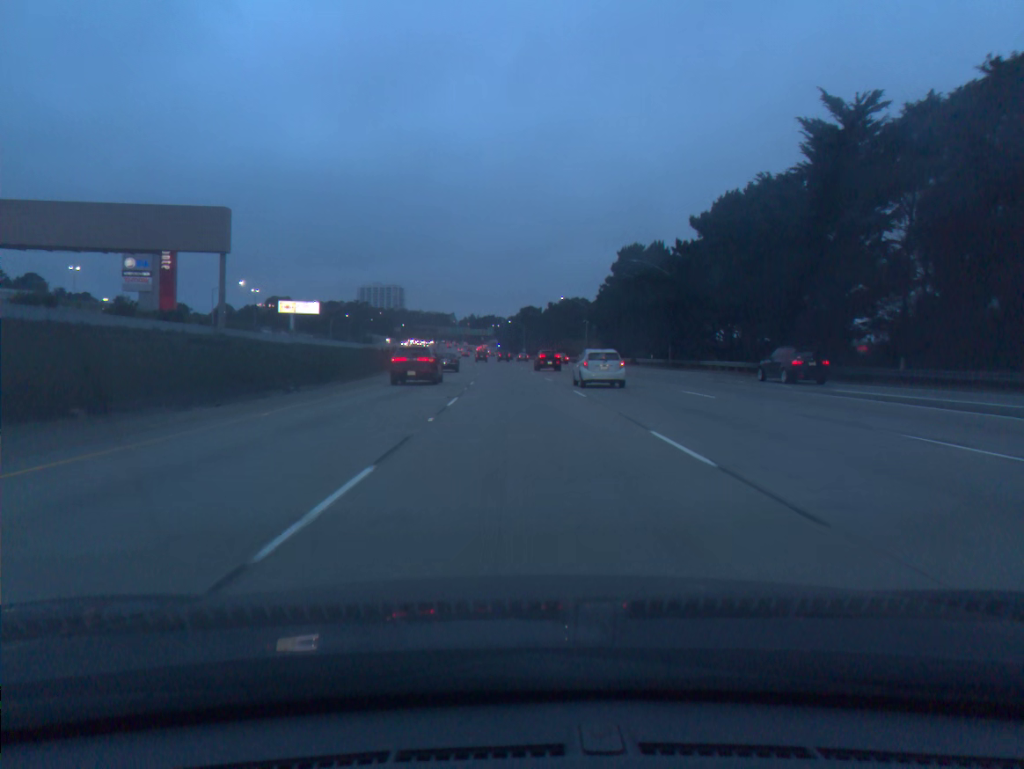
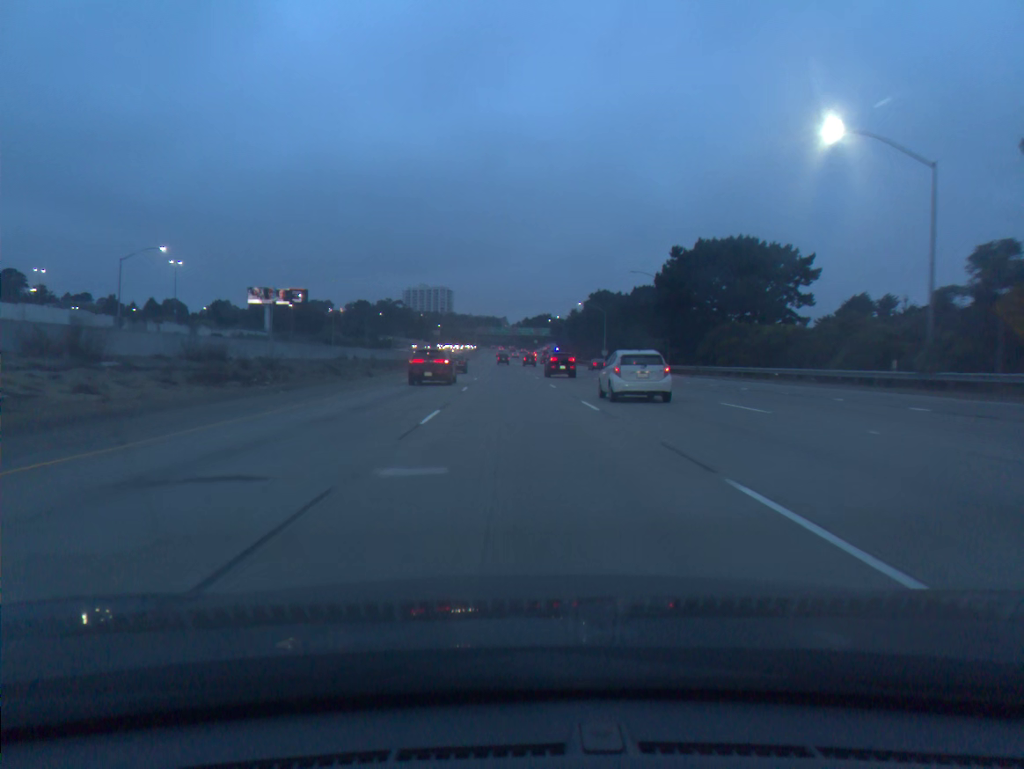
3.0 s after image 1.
(-3.3, +92.6) m; -4°
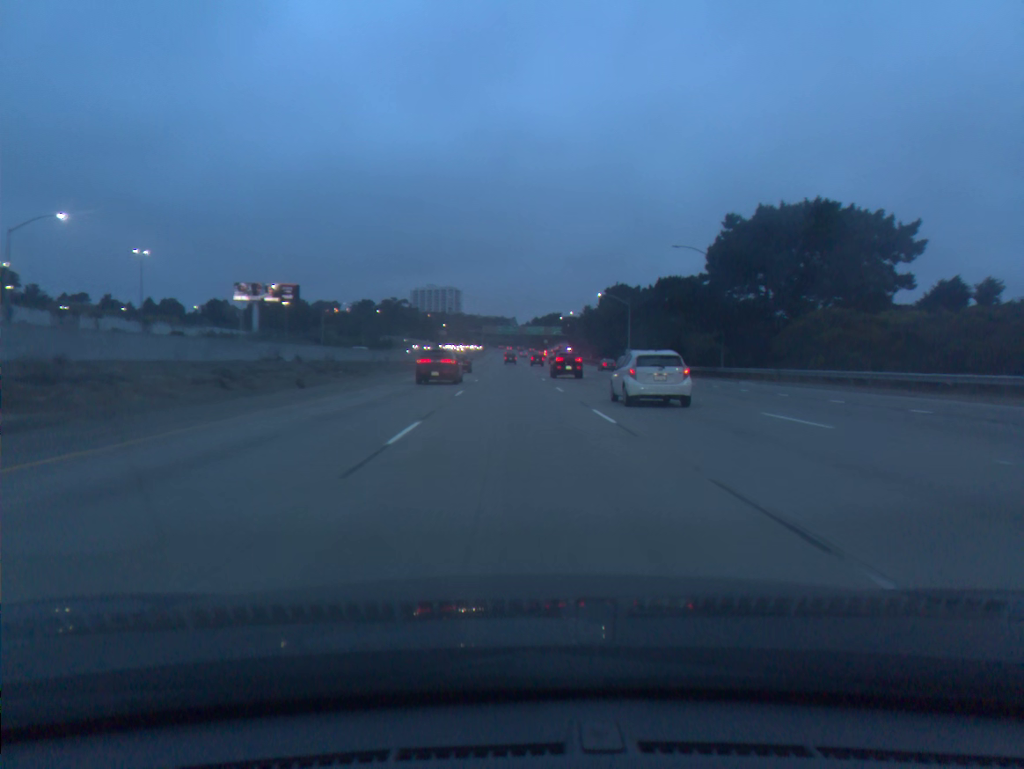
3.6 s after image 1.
(-0.1, +18.2) m; -1°
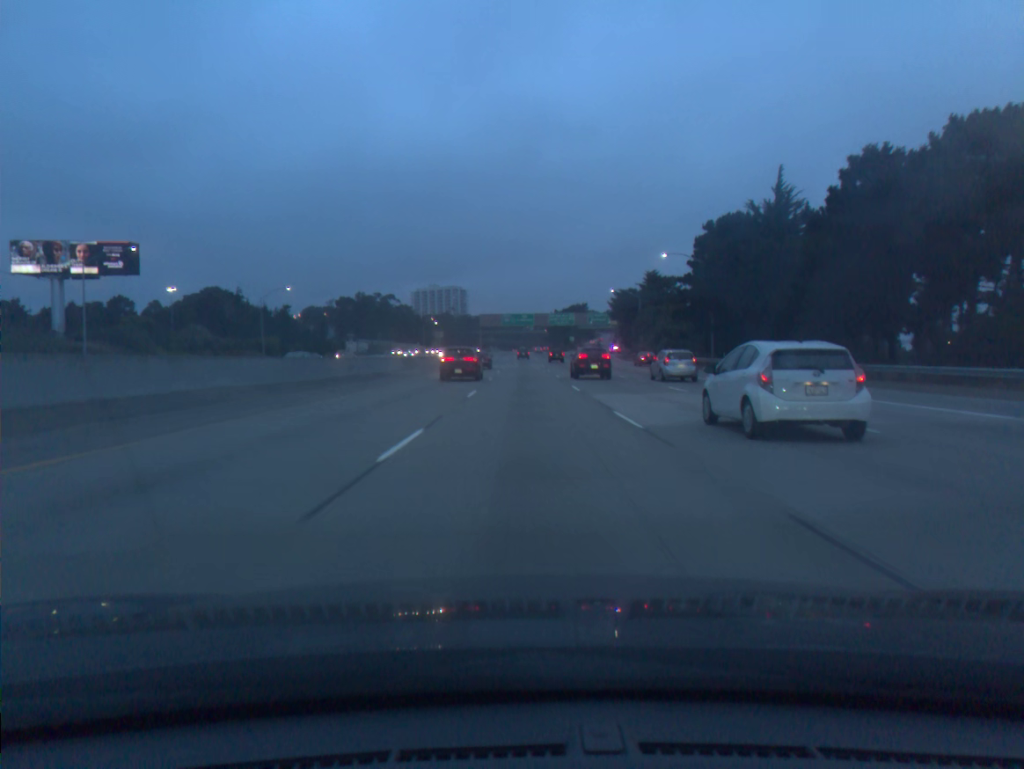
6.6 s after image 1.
(-1.1, +89.1) m; -1°
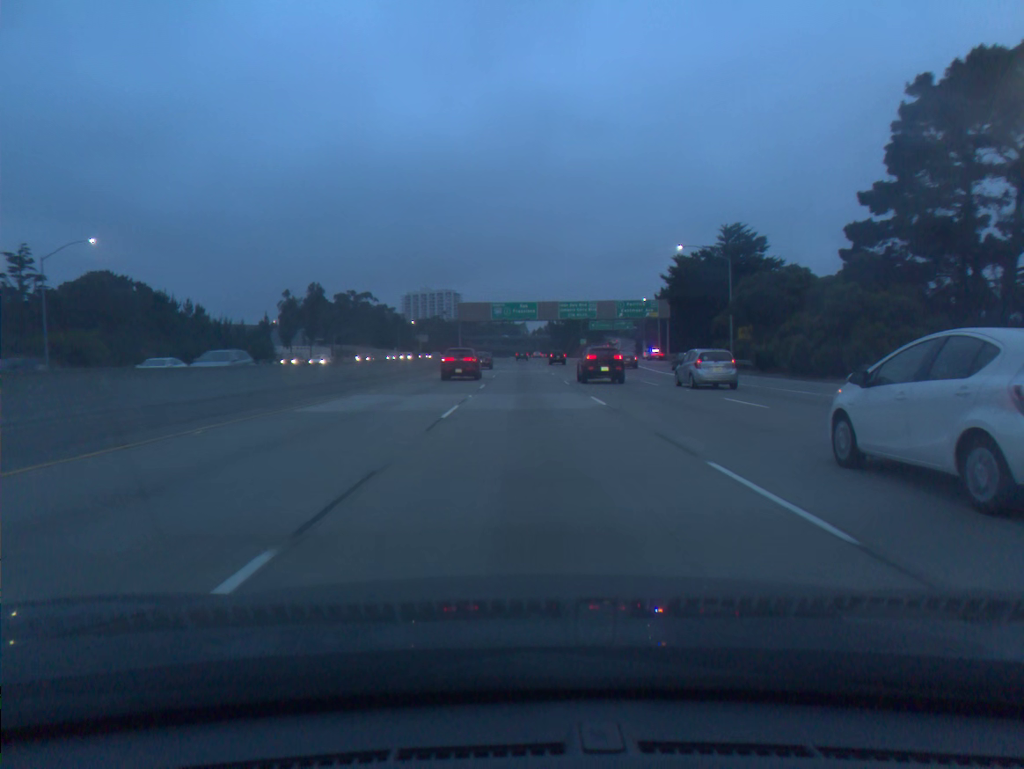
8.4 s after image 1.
(+0.1, +52.1) m; 0°
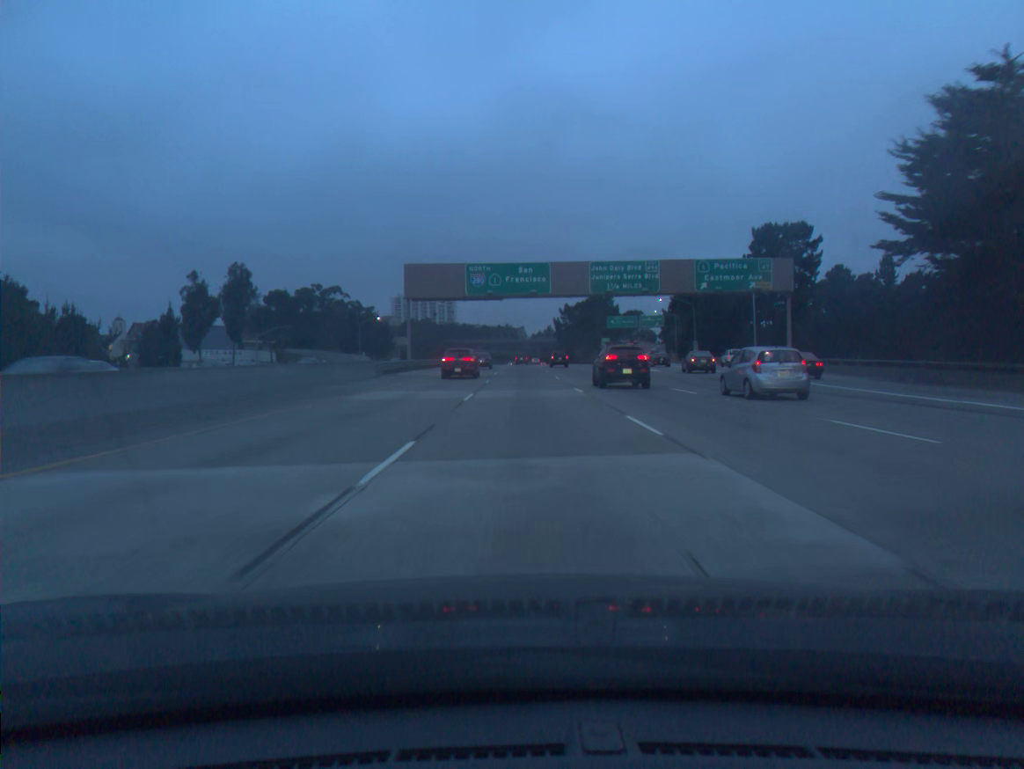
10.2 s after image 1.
(+0.1, +51.7) m; 0°
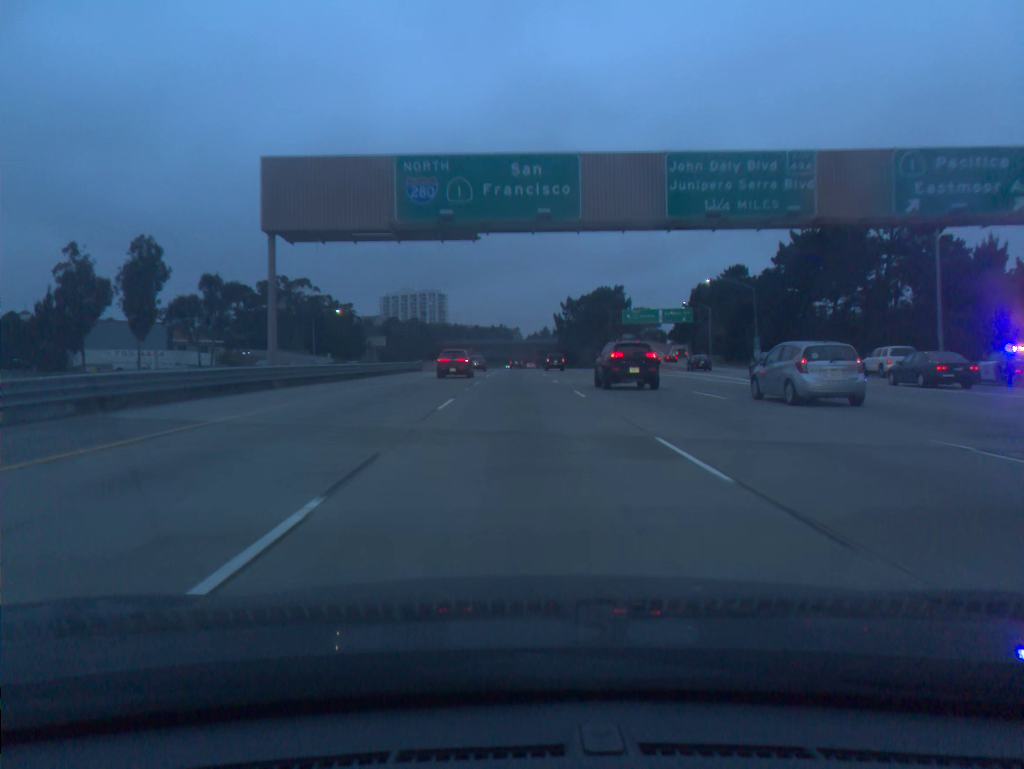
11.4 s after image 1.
(+0.1, +33.7) m; 0°
